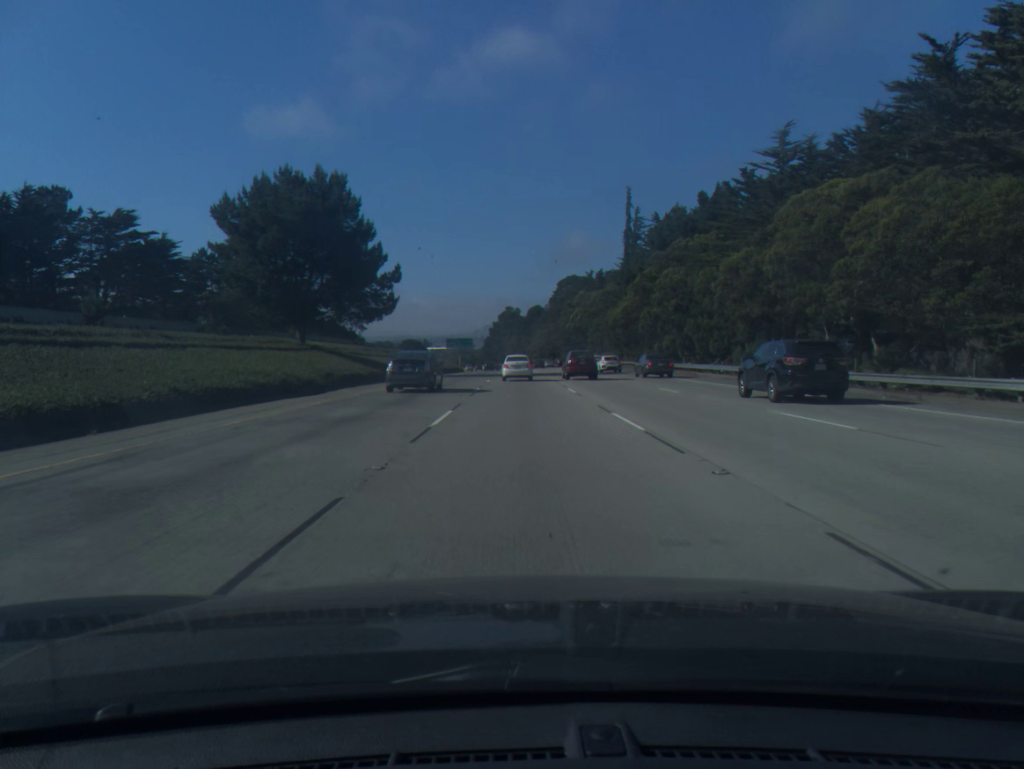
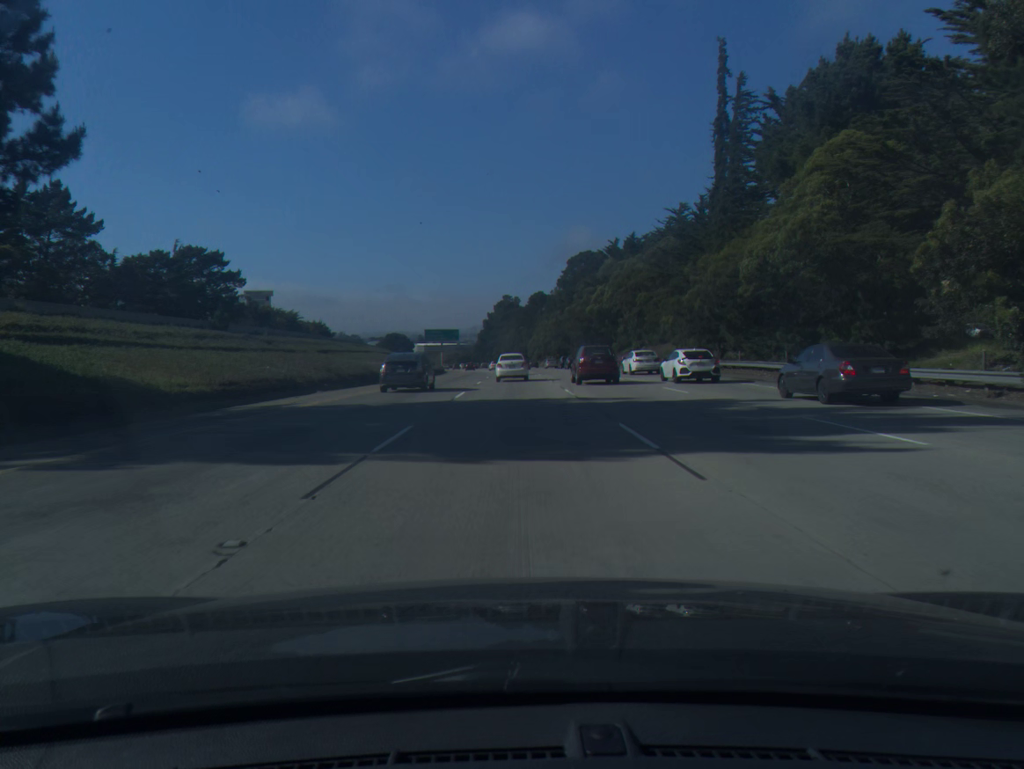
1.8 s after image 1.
(+0.2, +46.8) m; 0°
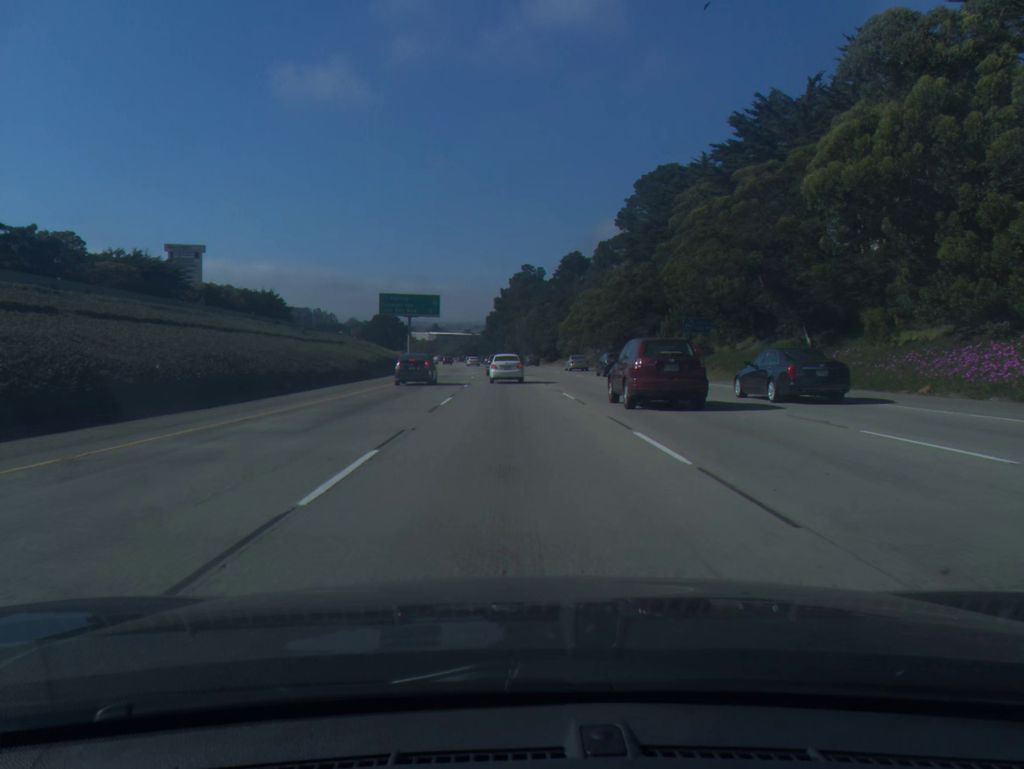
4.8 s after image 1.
(-0.9, +74.7) m; -1°
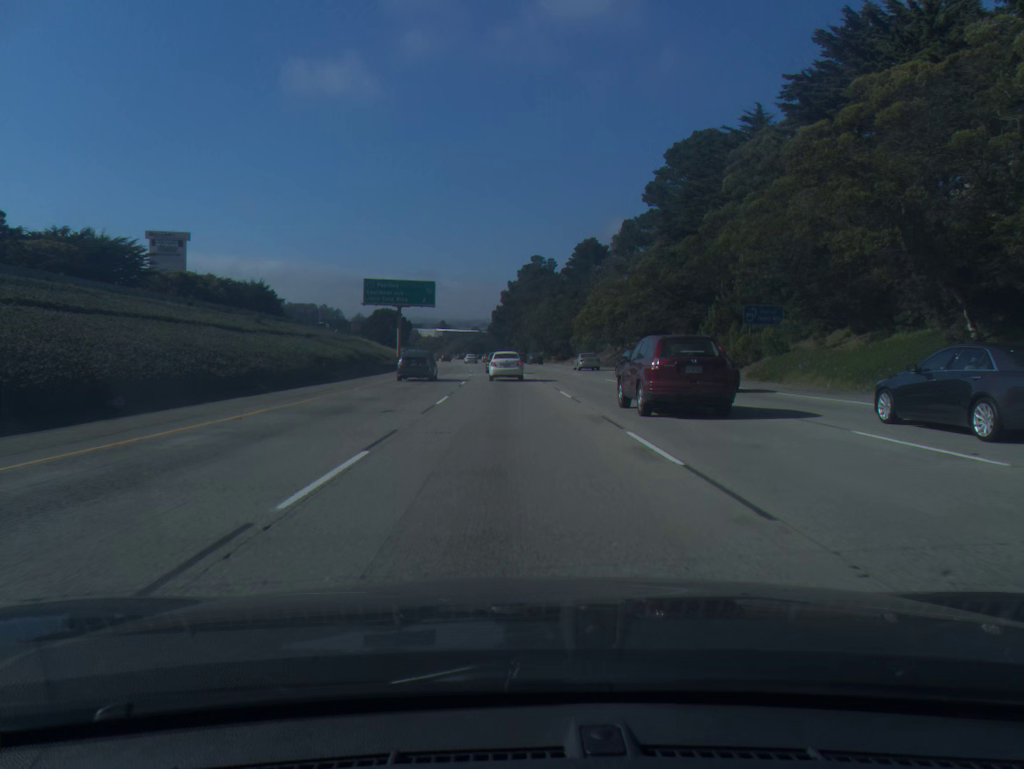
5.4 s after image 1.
(-0.1, +14.6) m; -1°
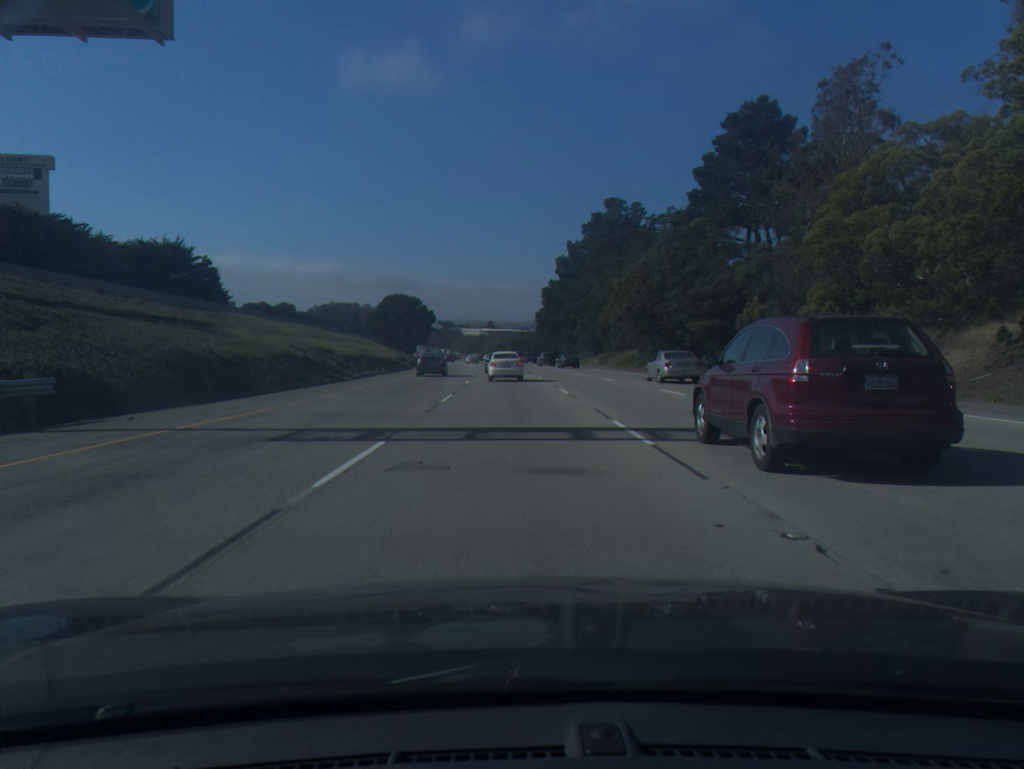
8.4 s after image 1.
(-2.2, +71.2) m; -3°
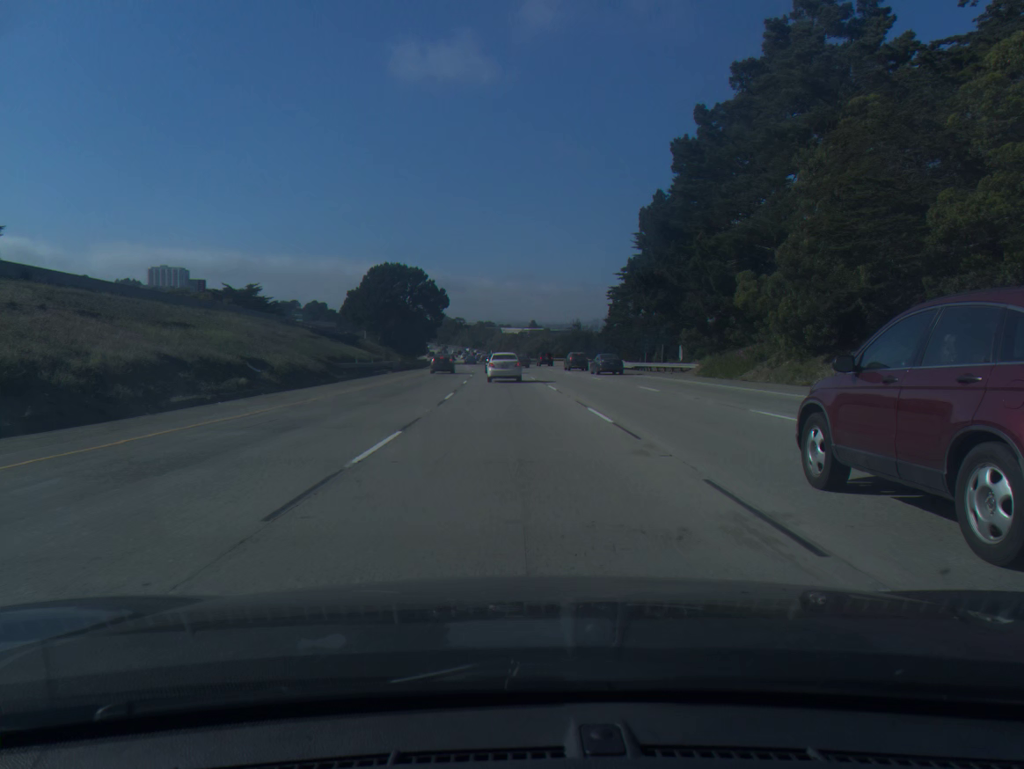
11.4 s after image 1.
(-2.0, +69.1) m; -3°
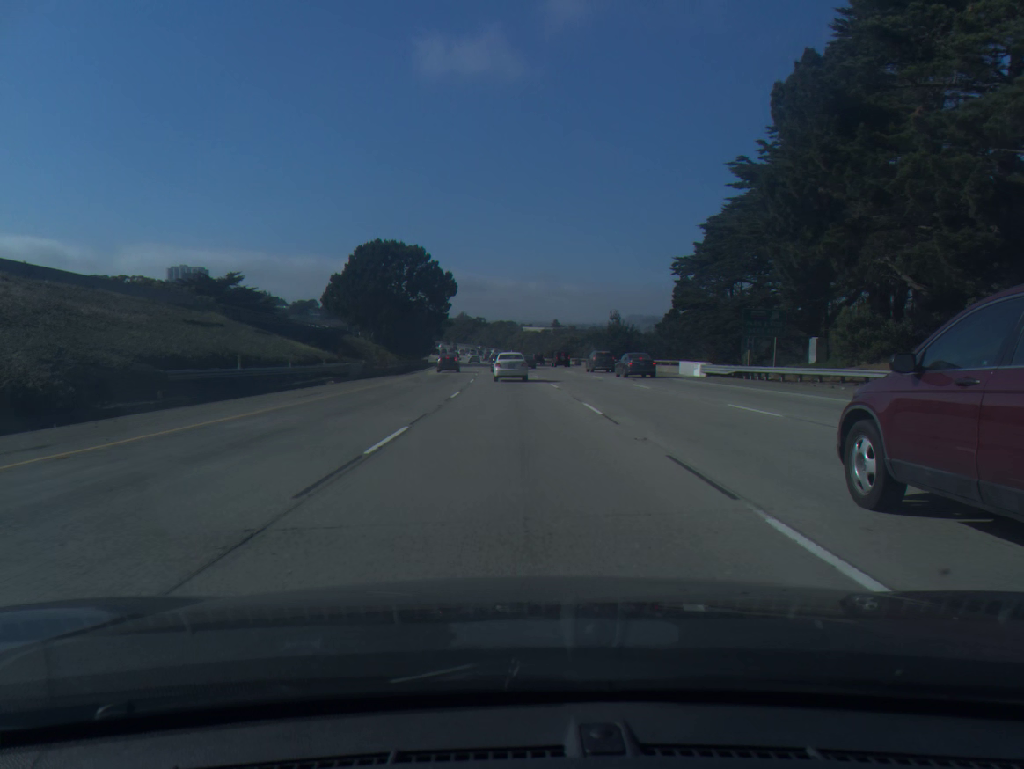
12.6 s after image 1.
(-0.3, +27.1) m; -1°
